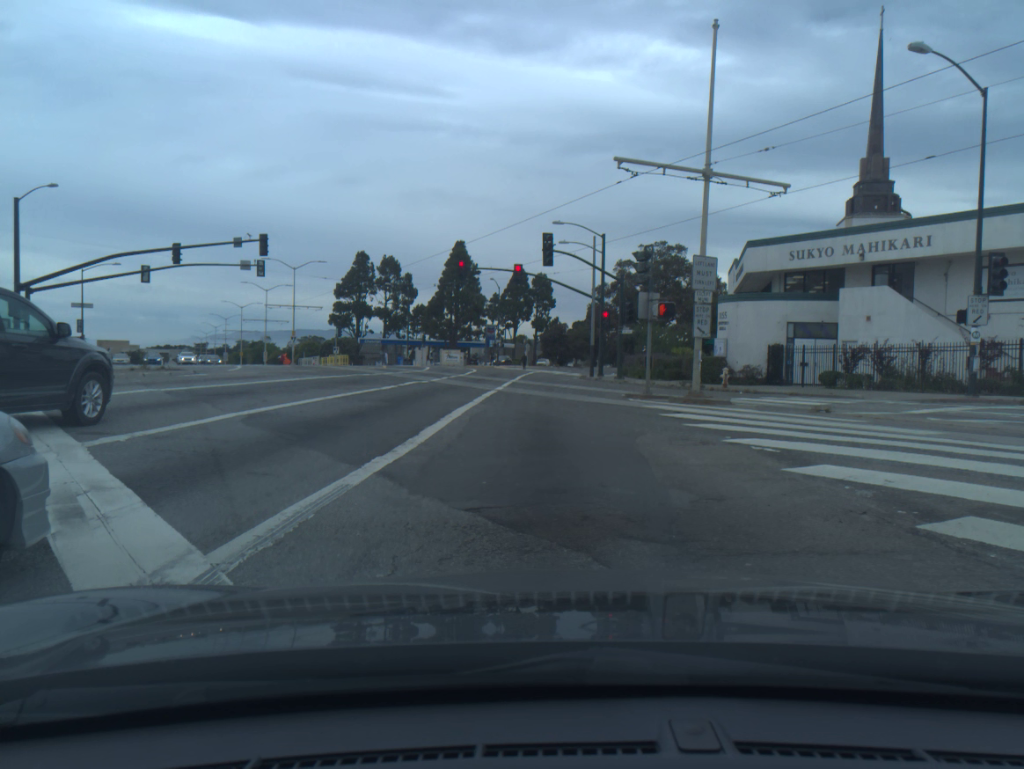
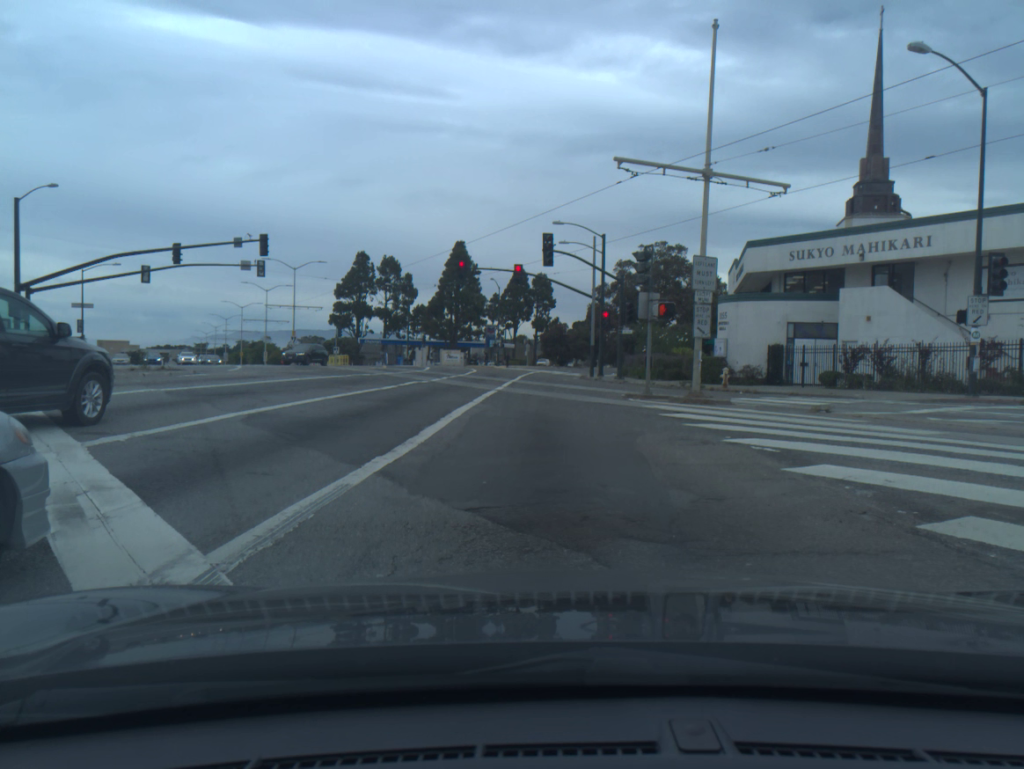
(0.0, 0.0) m; 0°
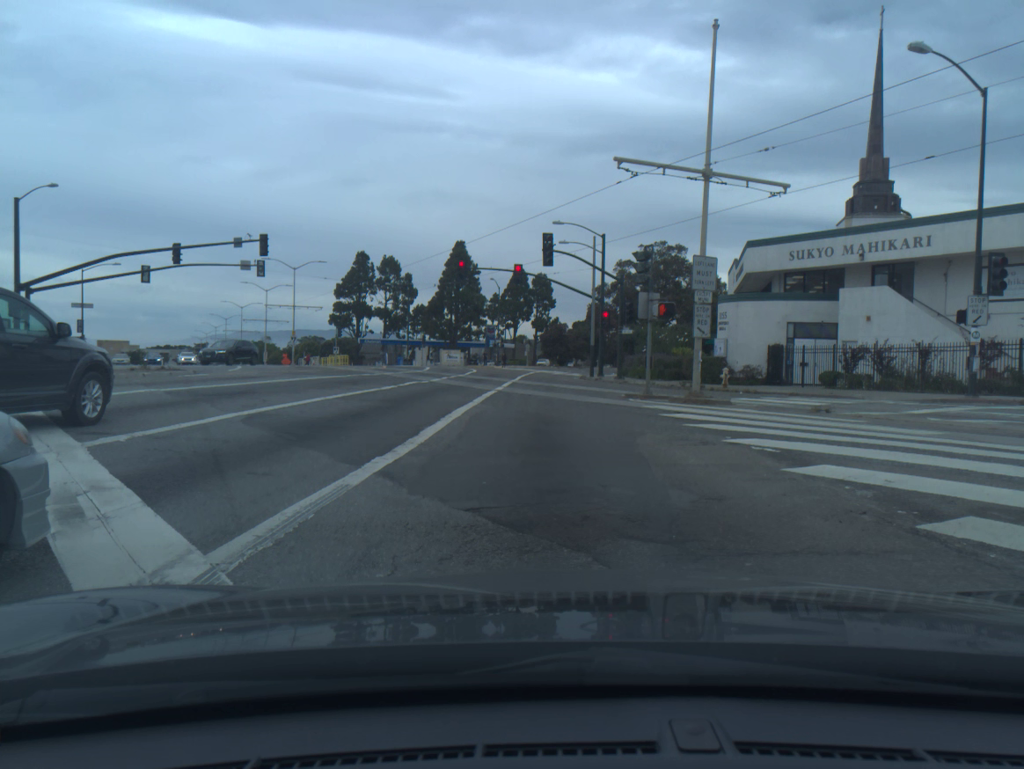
(0.0, 0.0) m; 0°
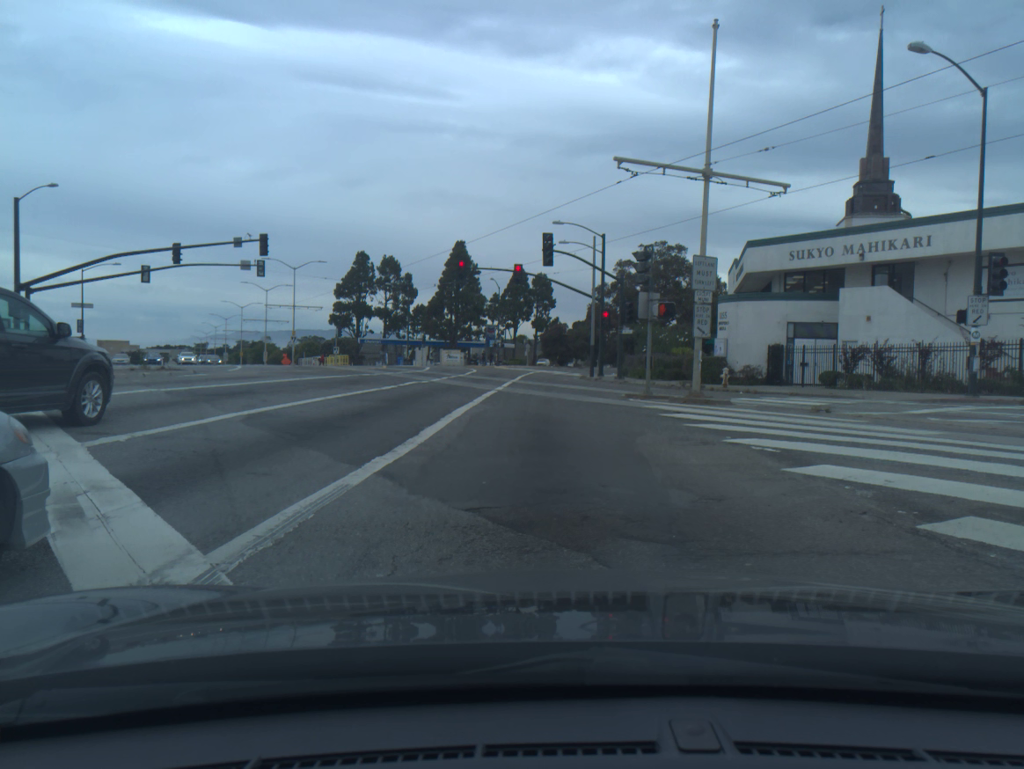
(0.0, 0.0) m; 0°
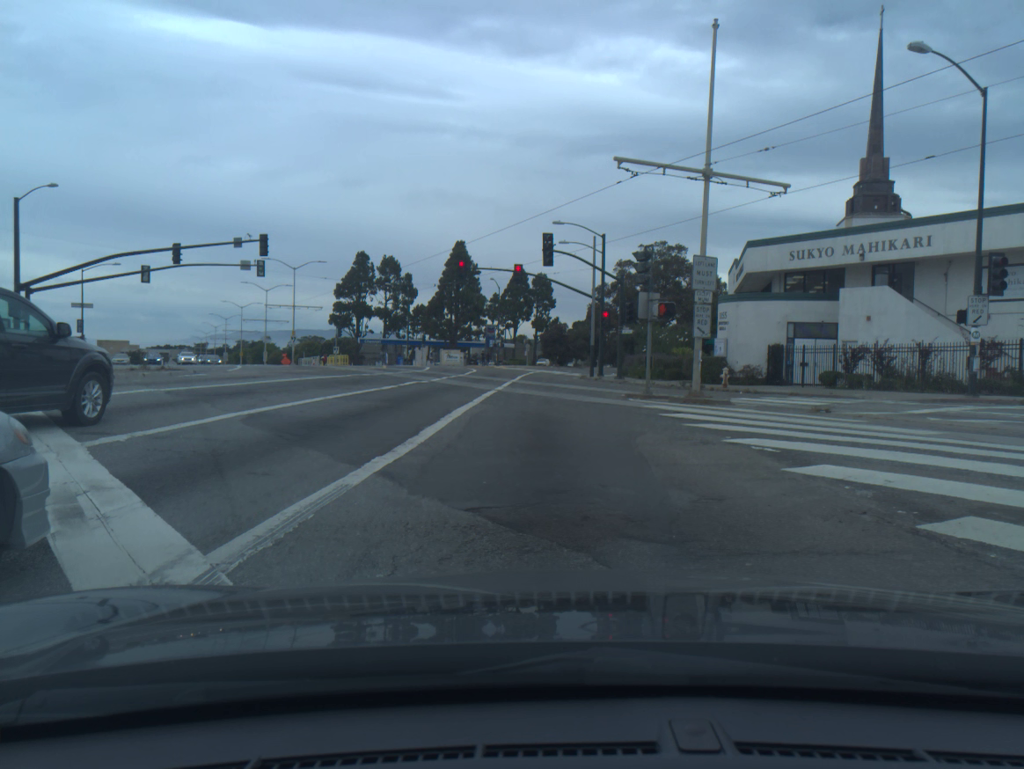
(0.0, 0.0) m; 0°
